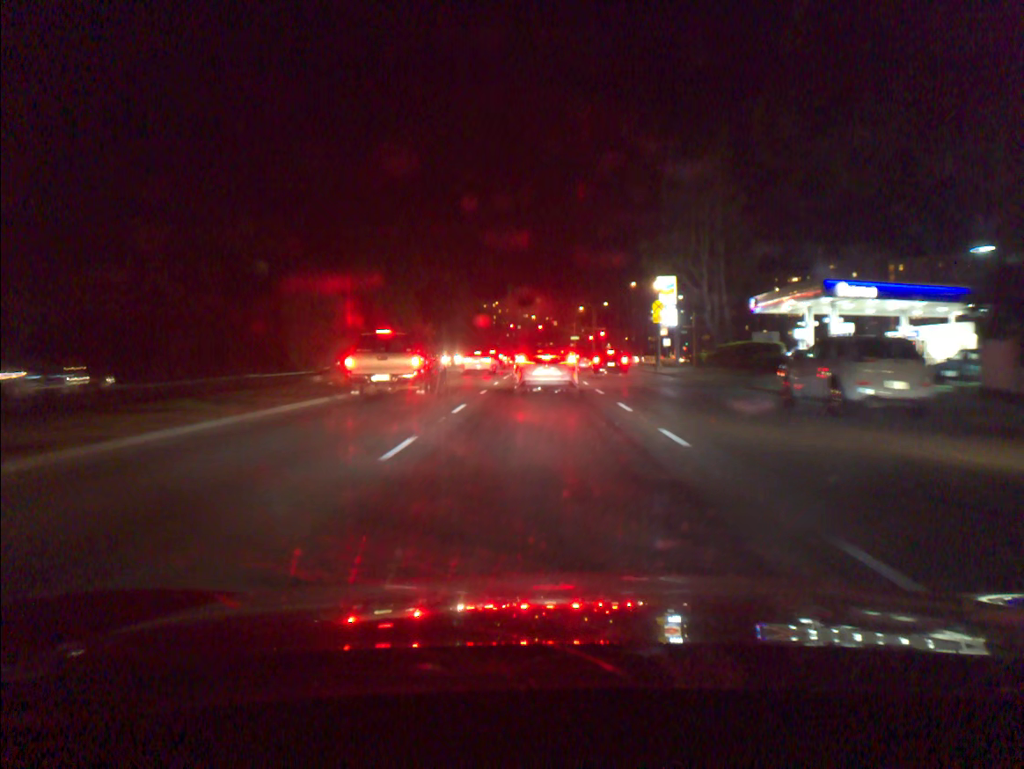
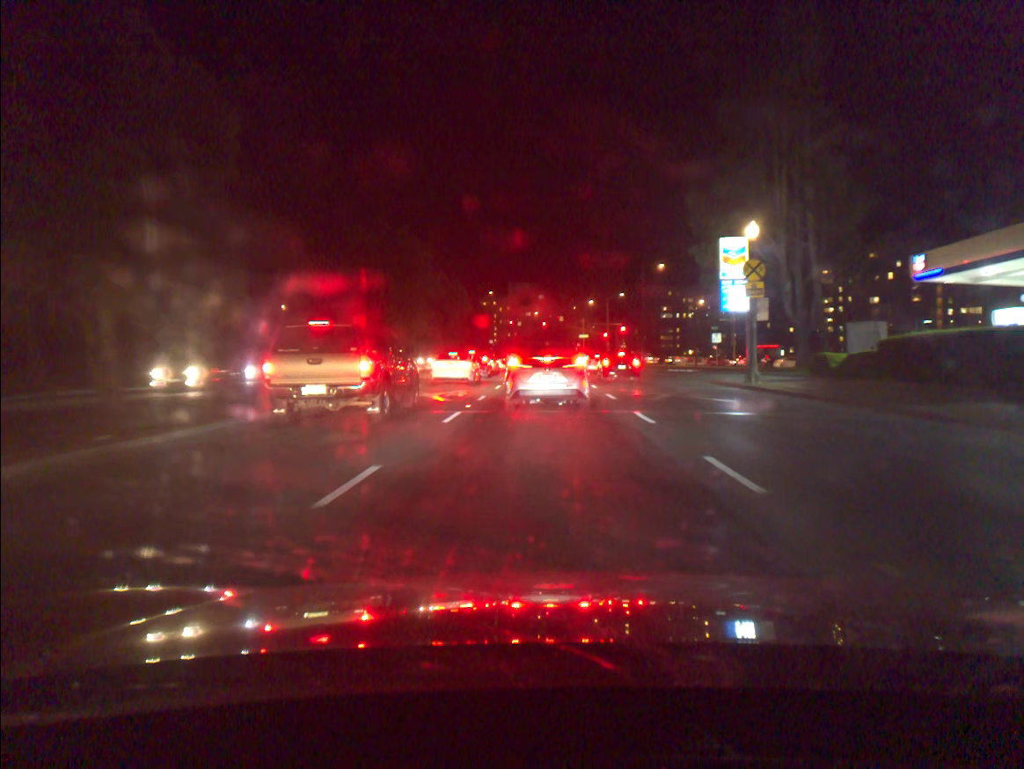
(0.0, +24.8) m; 0°
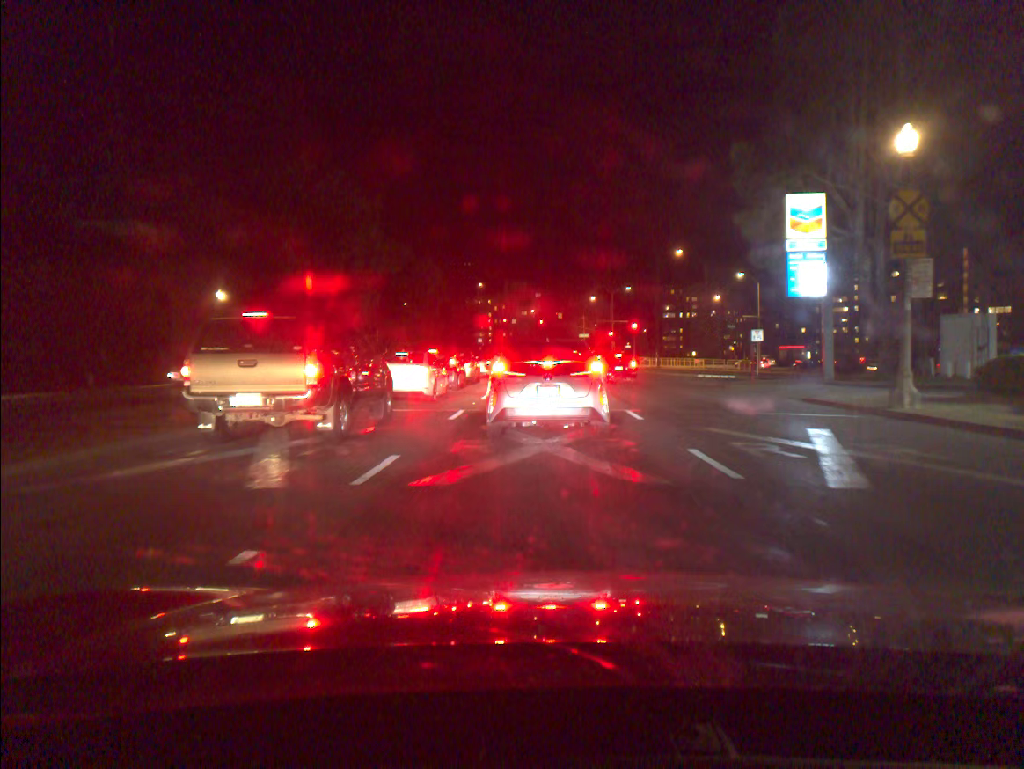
(0.0, +13.7) m; 0°
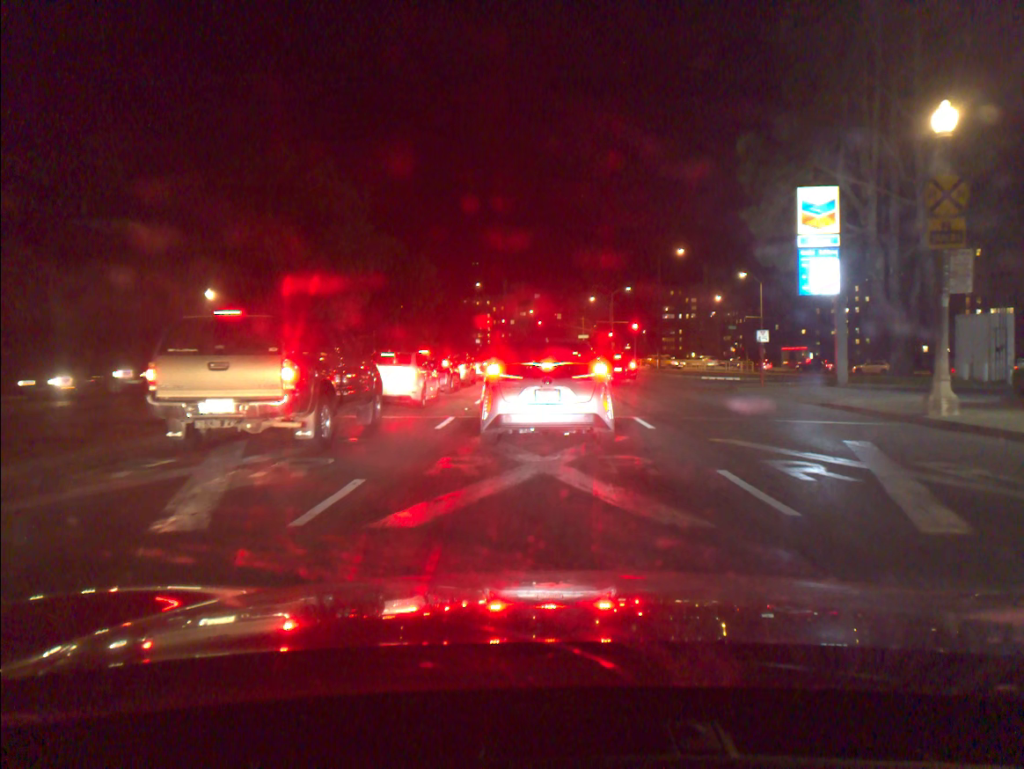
(0.0, +1.8) m; +1°
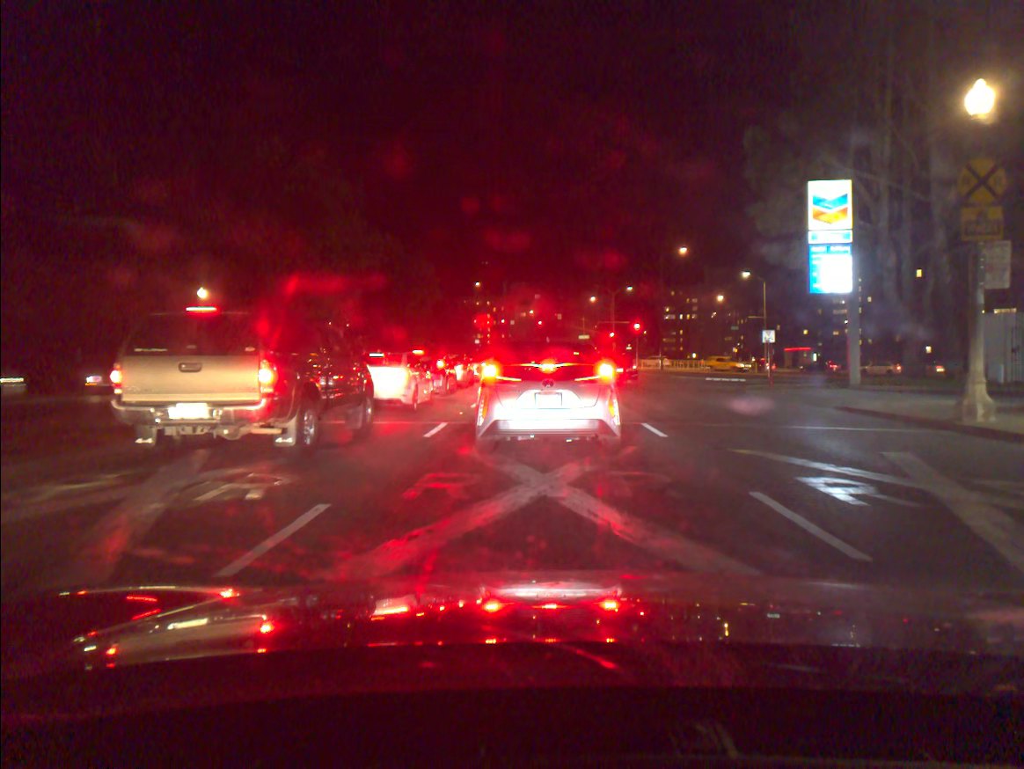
(0.0, +1.3) m; 0°
